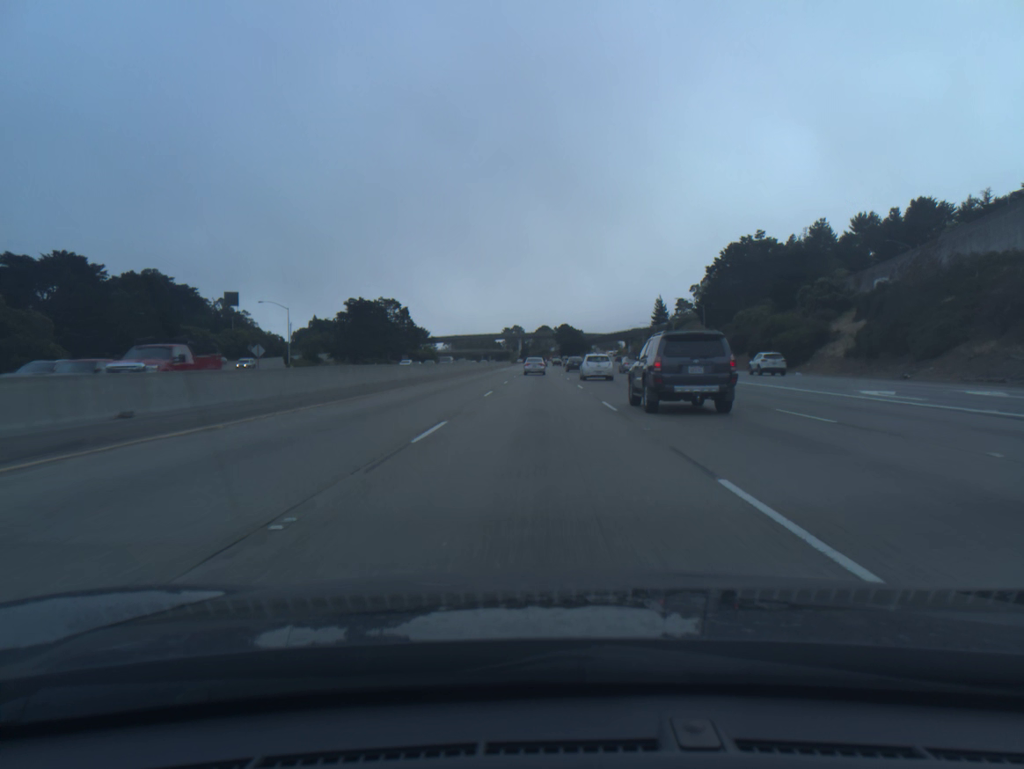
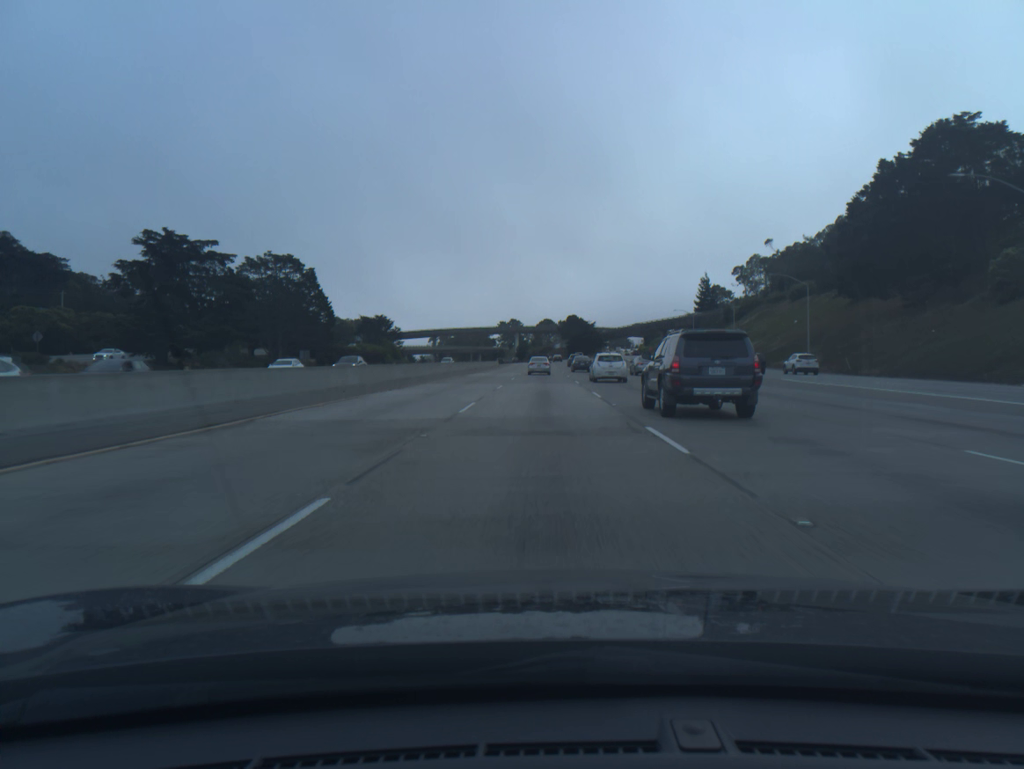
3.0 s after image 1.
(-0.2, +81.6) m; 0°
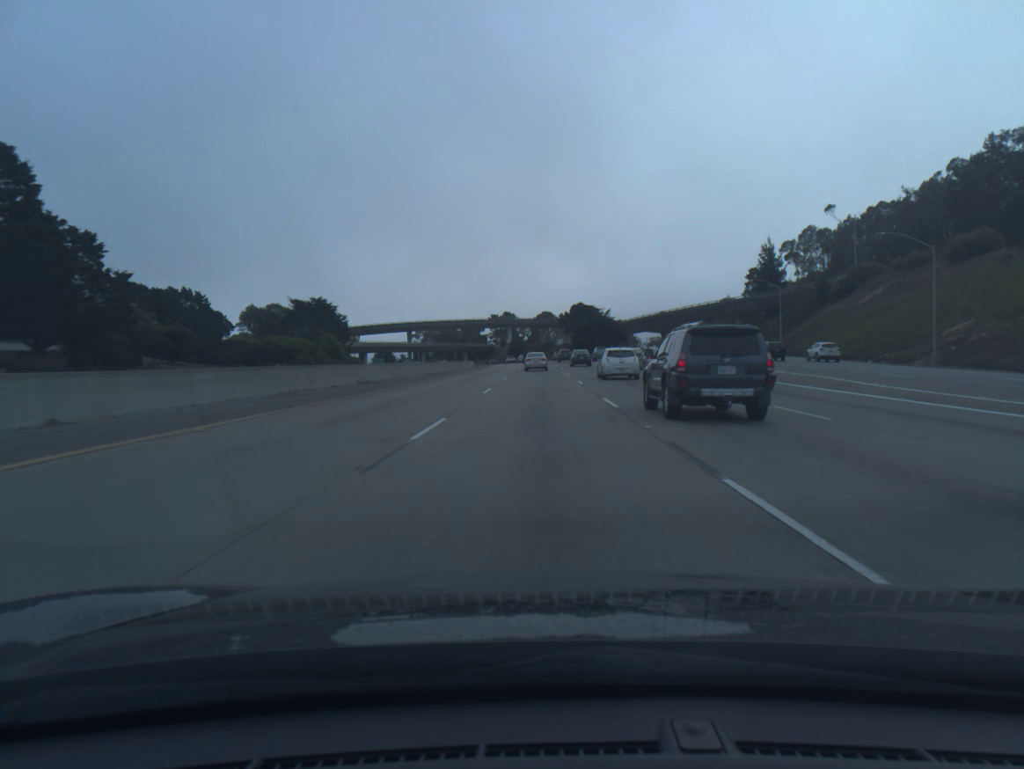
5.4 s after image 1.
(+0.1, +64.6) m; 0°
